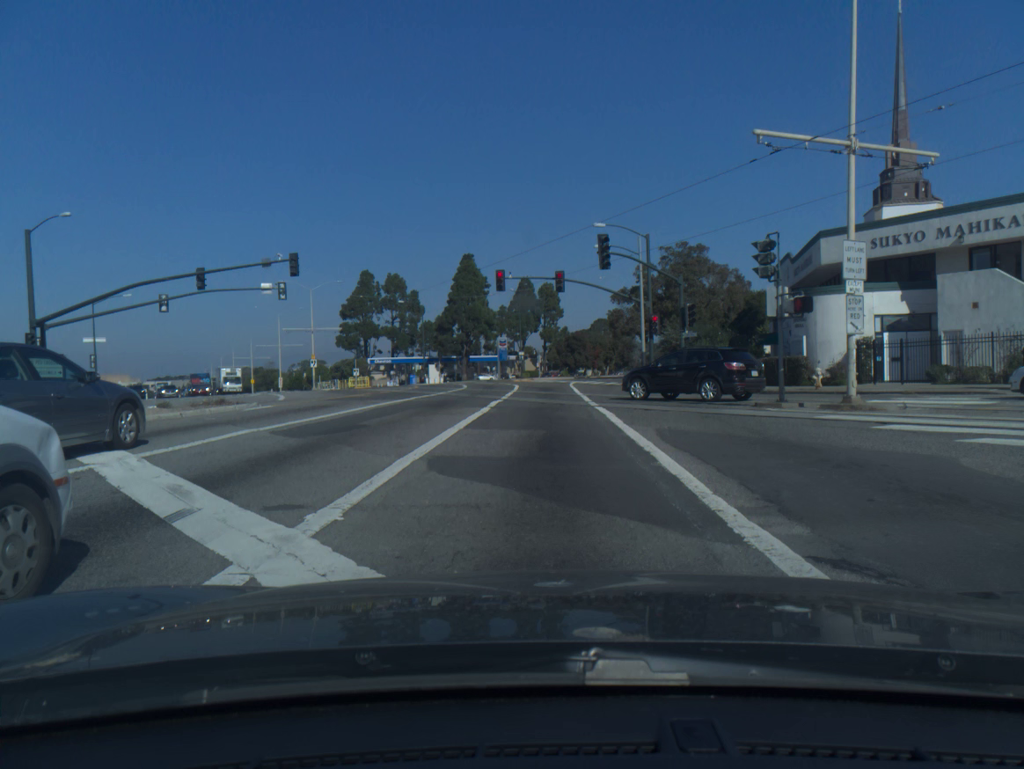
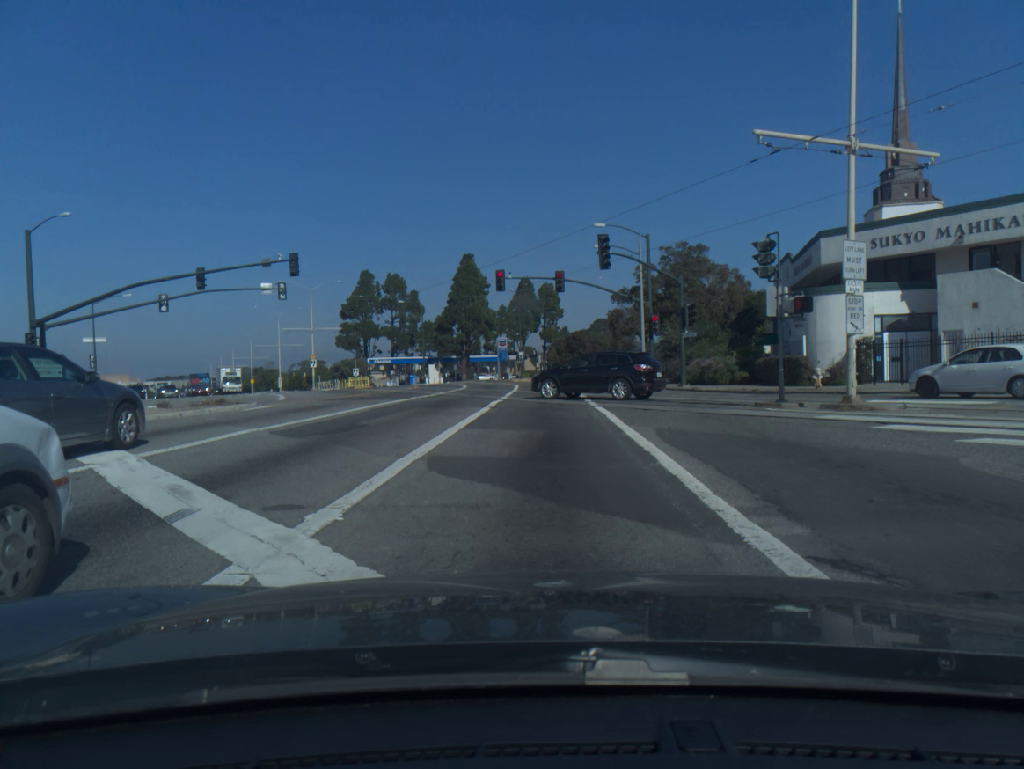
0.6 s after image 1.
(0.0, 0.0) m; 0°
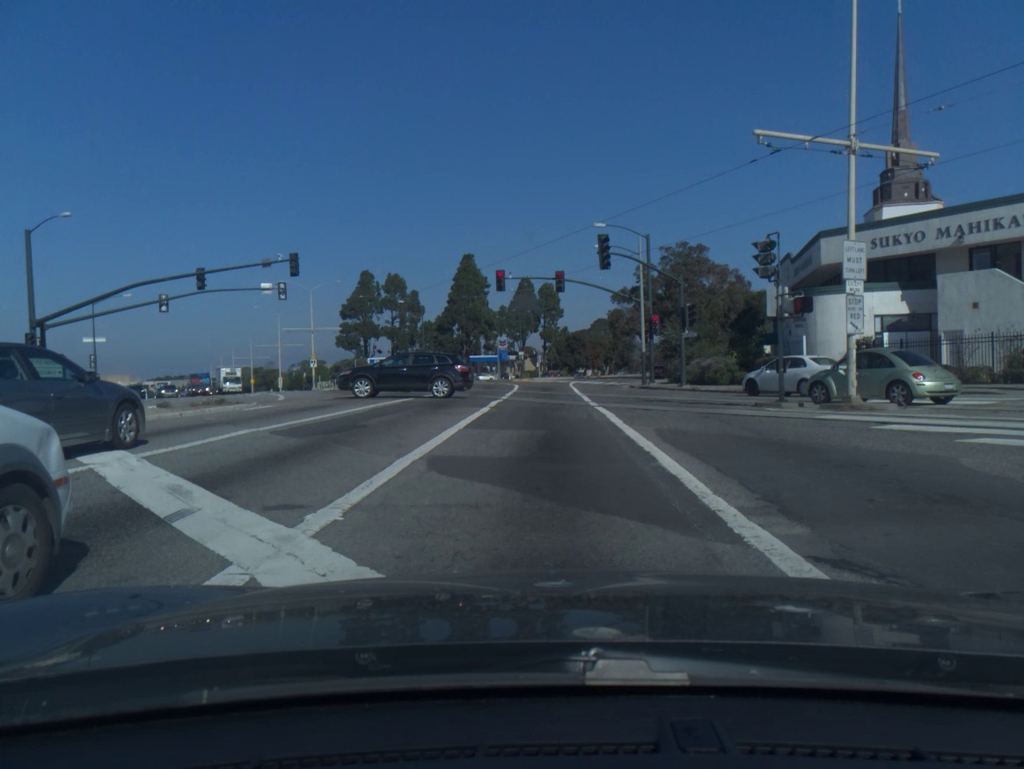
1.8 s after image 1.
(0.0, 0.0) m; 0°
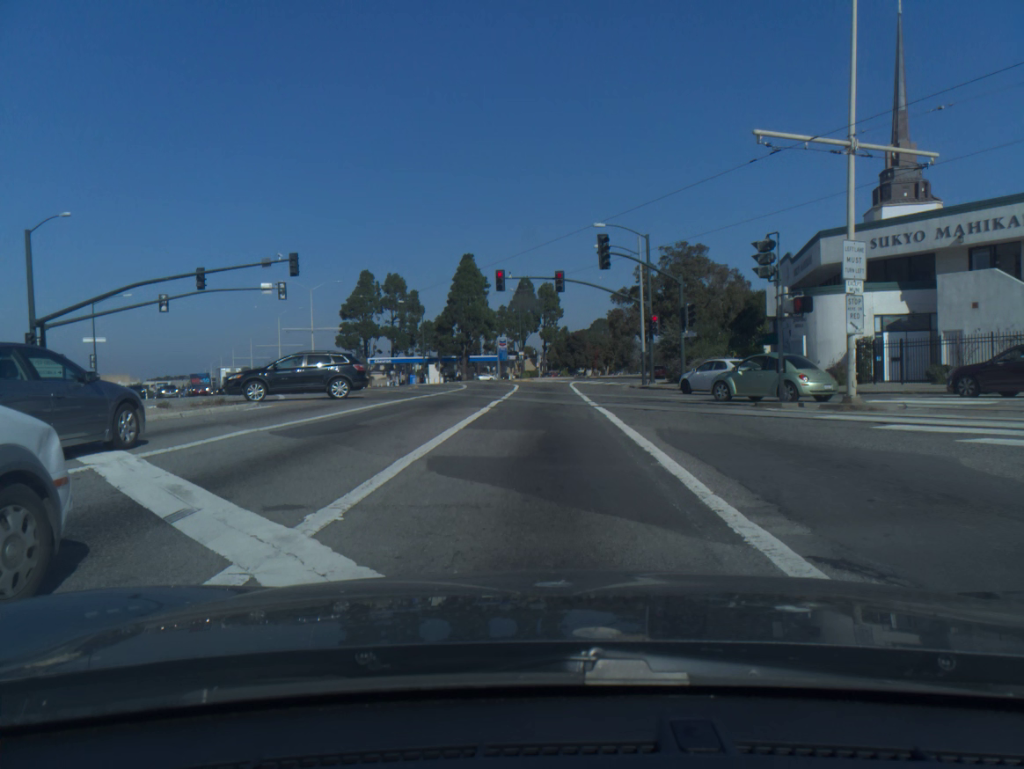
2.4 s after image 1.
(0.0, 0.0) m; 0°
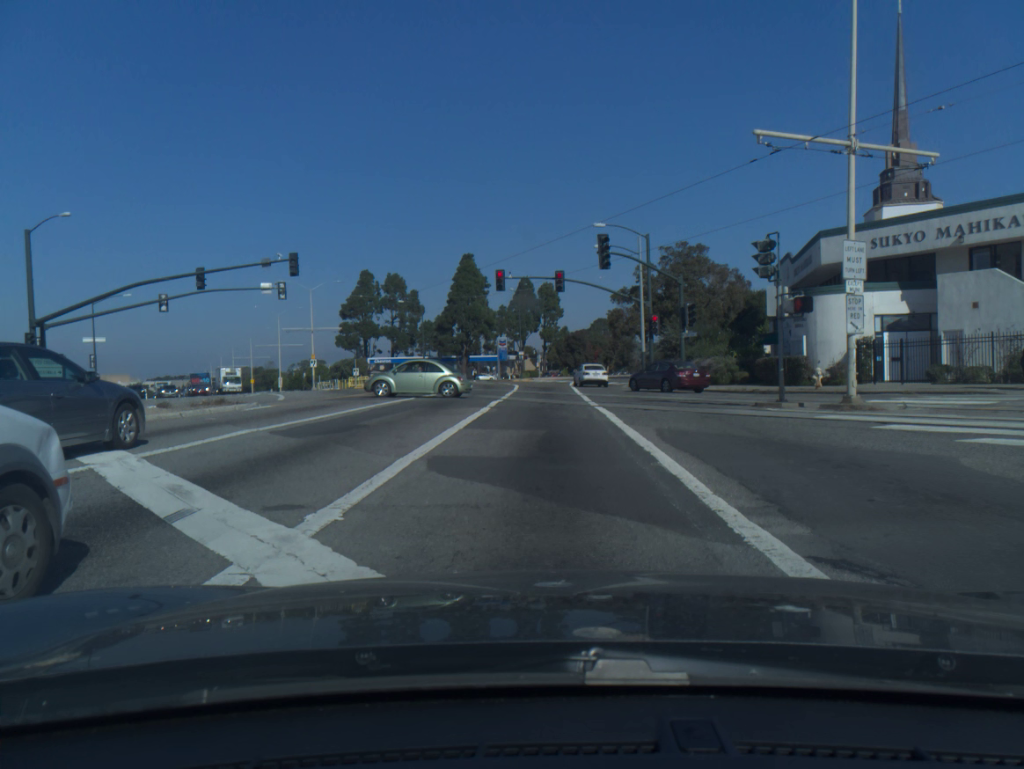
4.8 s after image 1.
(0.0, 0.0) m; 0°
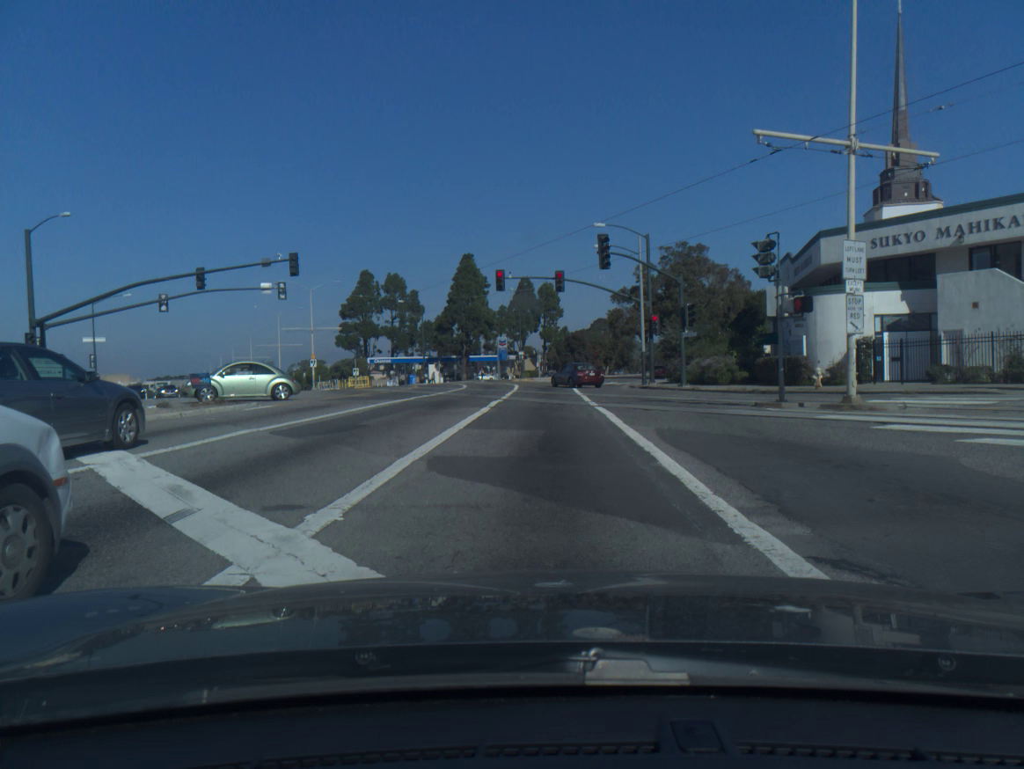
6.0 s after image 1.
(0.0, 0.0) m; 0°
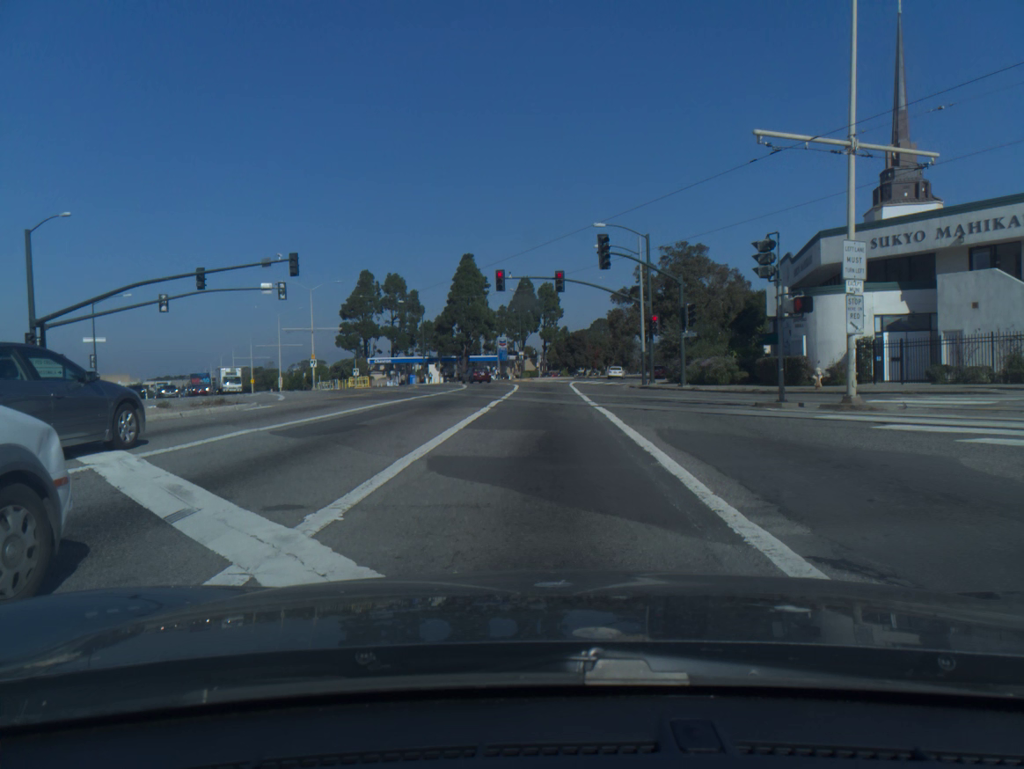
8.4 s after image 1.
(0.0, 0.0) m; 0°
